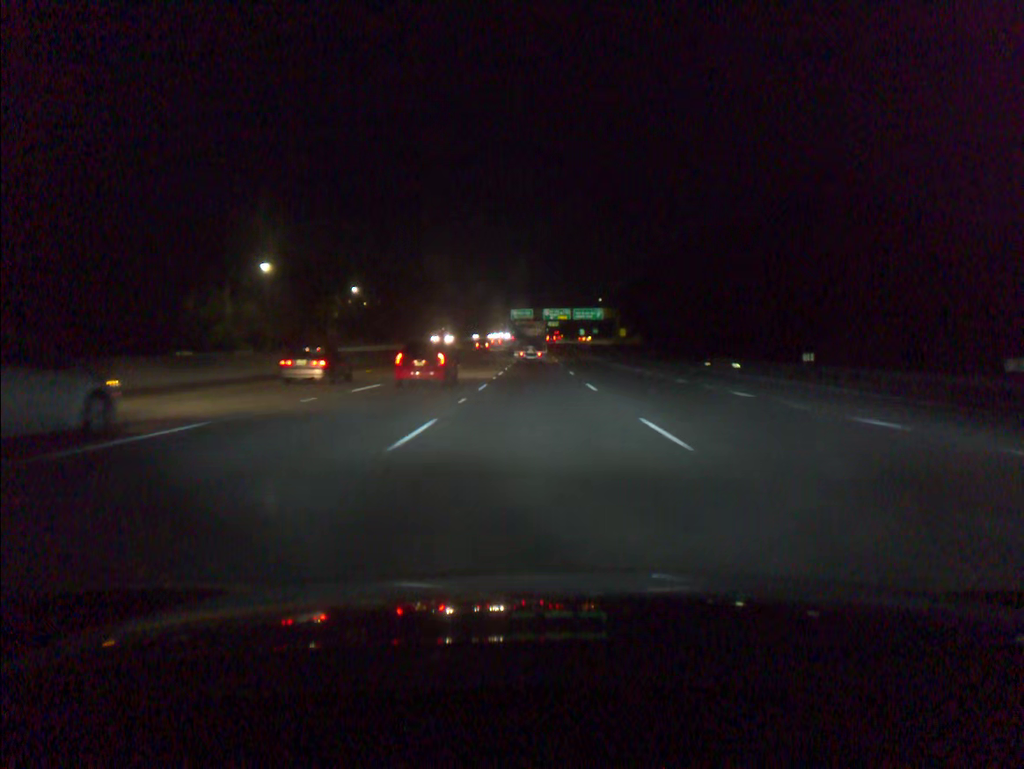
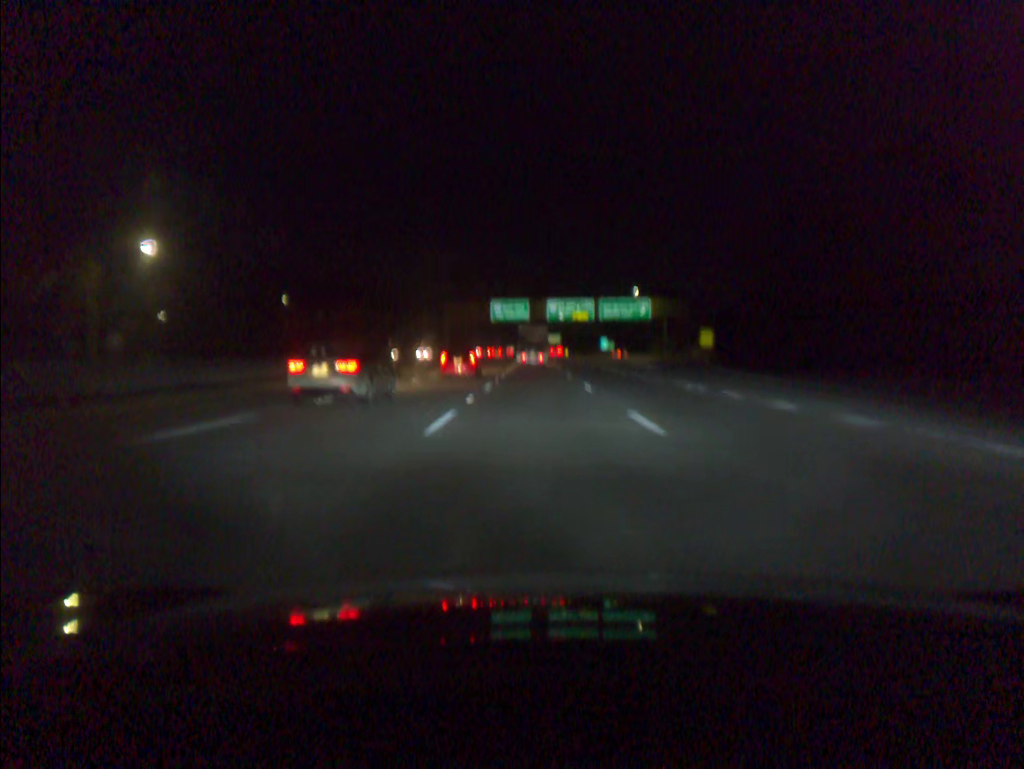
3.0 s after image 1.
(-0.1, +85.2) m; 0°
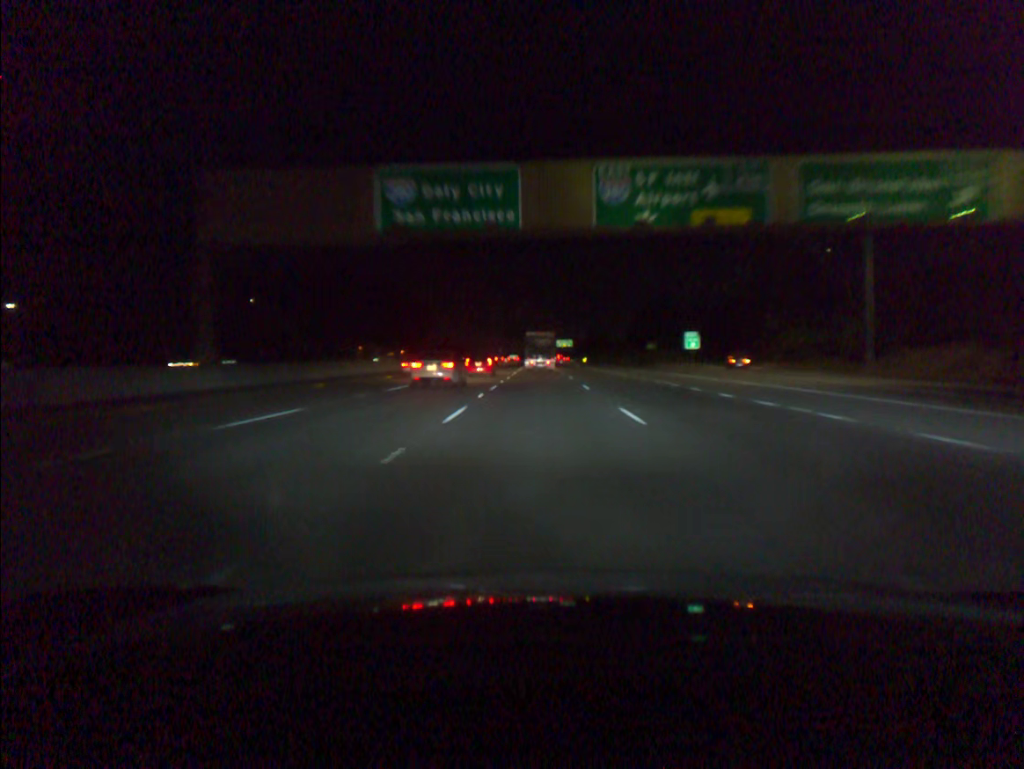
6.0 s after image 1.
(-0.2, +85.1) m; 0°
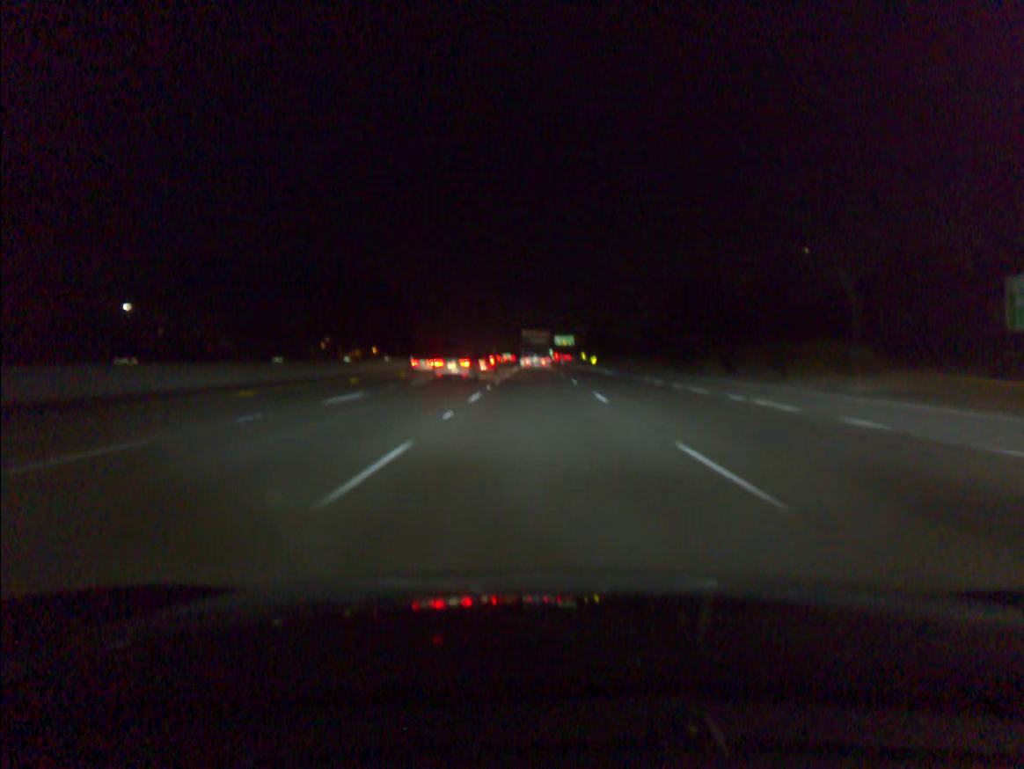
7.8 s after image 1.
(+0.1, +51.6) m; 0°
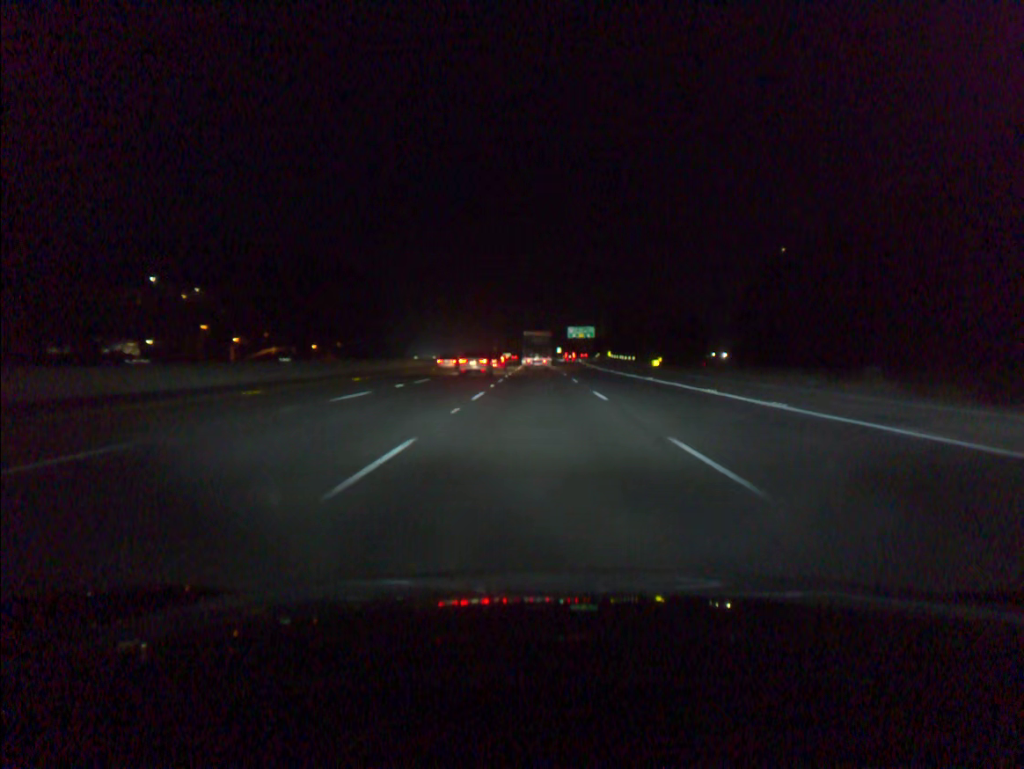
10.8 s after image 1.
(-0.2, +87.1) m; 0°
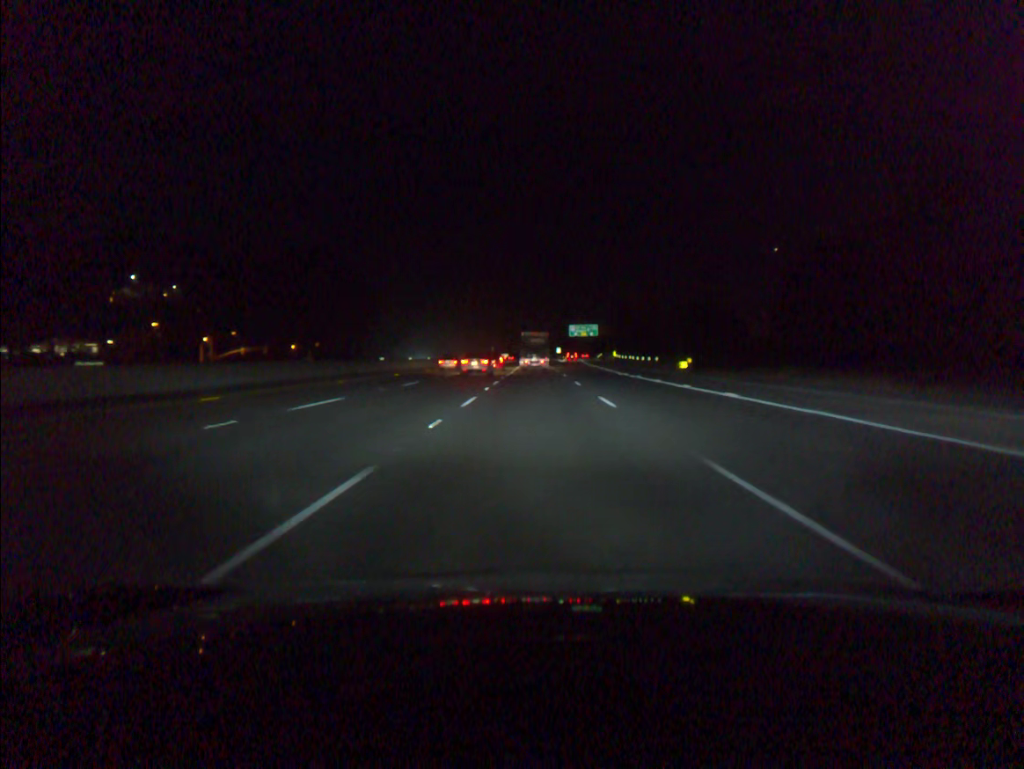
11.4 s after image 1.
(0.0, +17.5) m; 0°
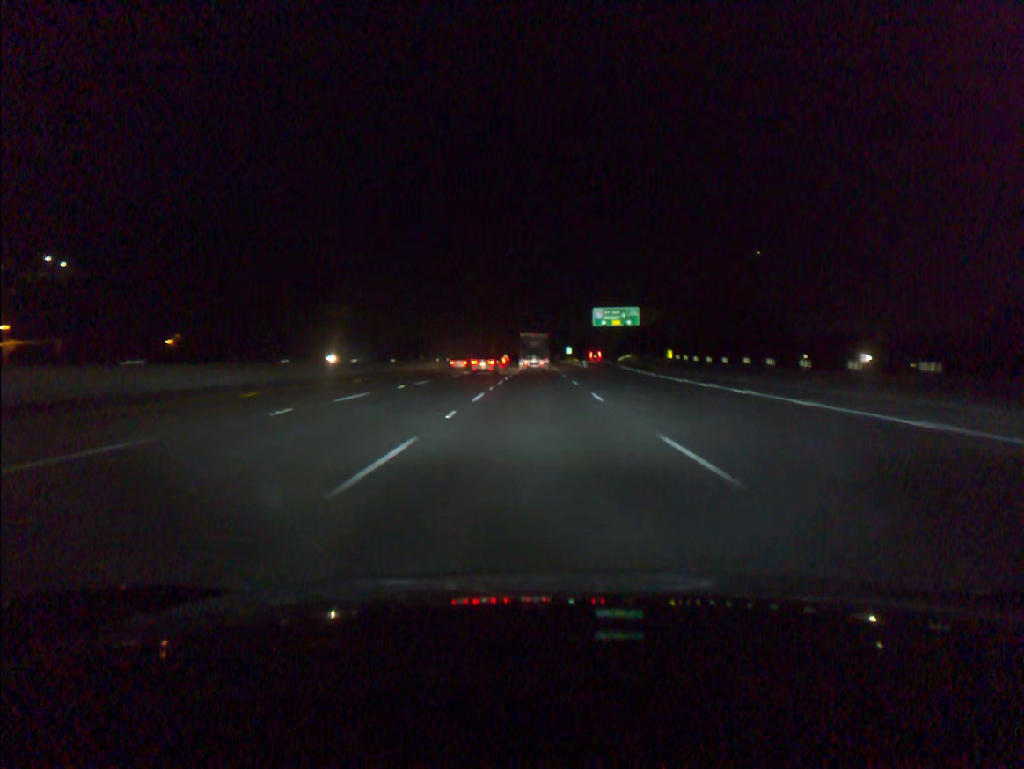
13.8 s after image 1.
(0.0, +70.2) m; 0°
